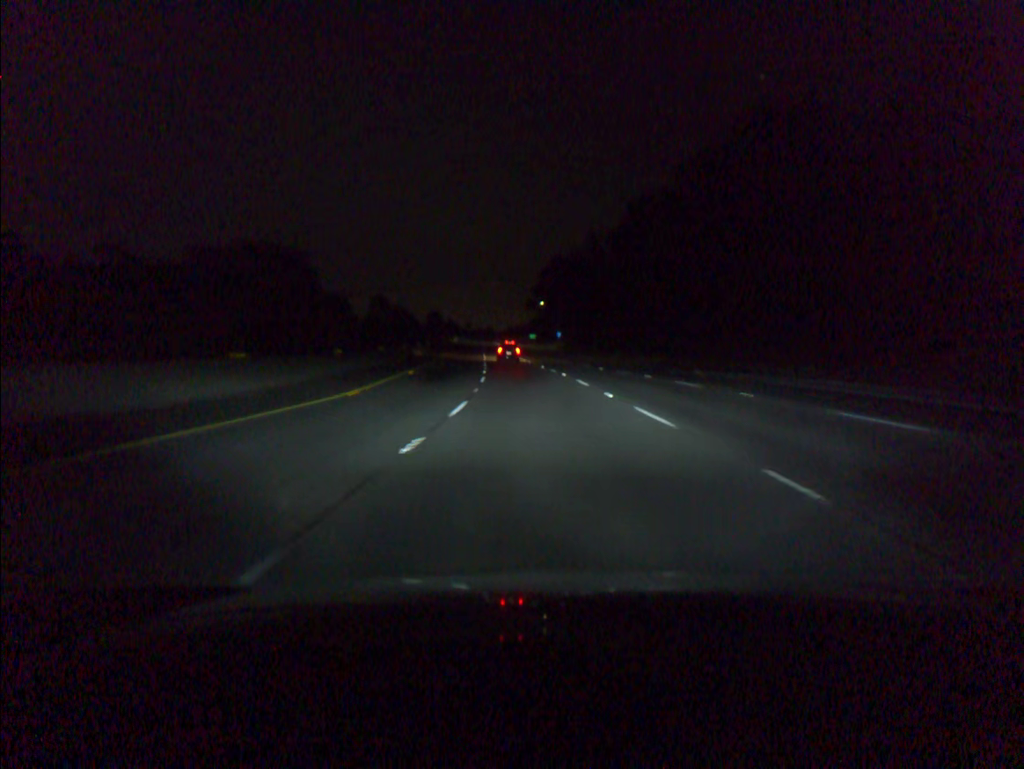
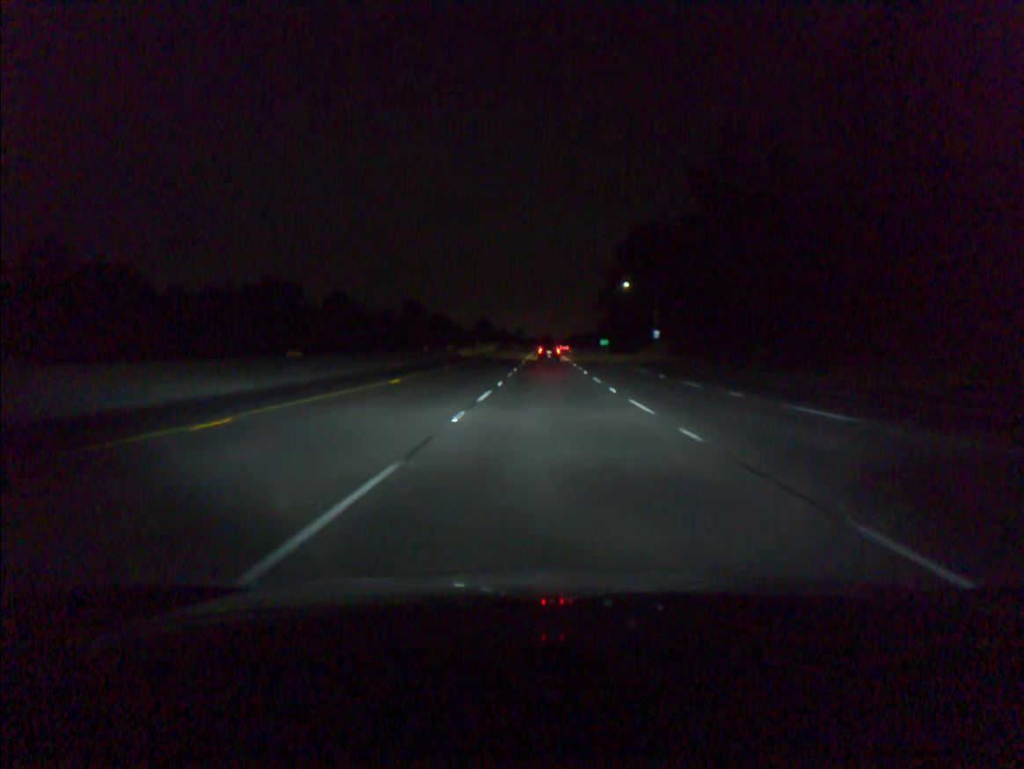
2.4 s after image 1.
(-3.4, +69.4) m; -4°
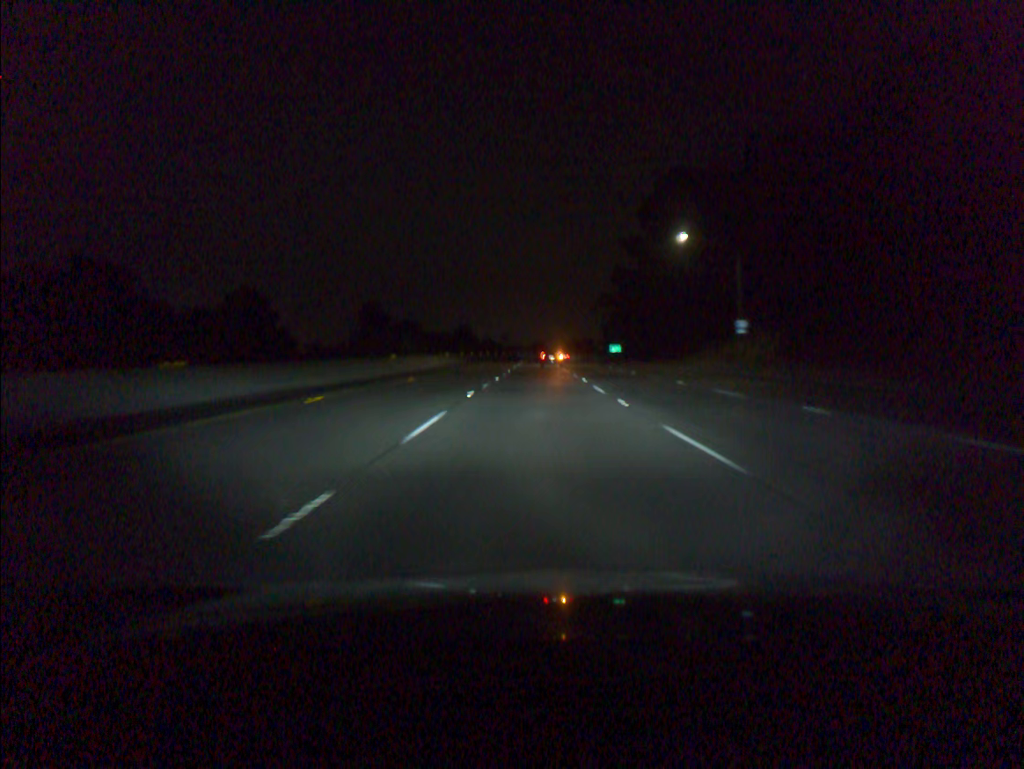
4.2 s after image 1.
(+0.3, +51.7) m; +1°
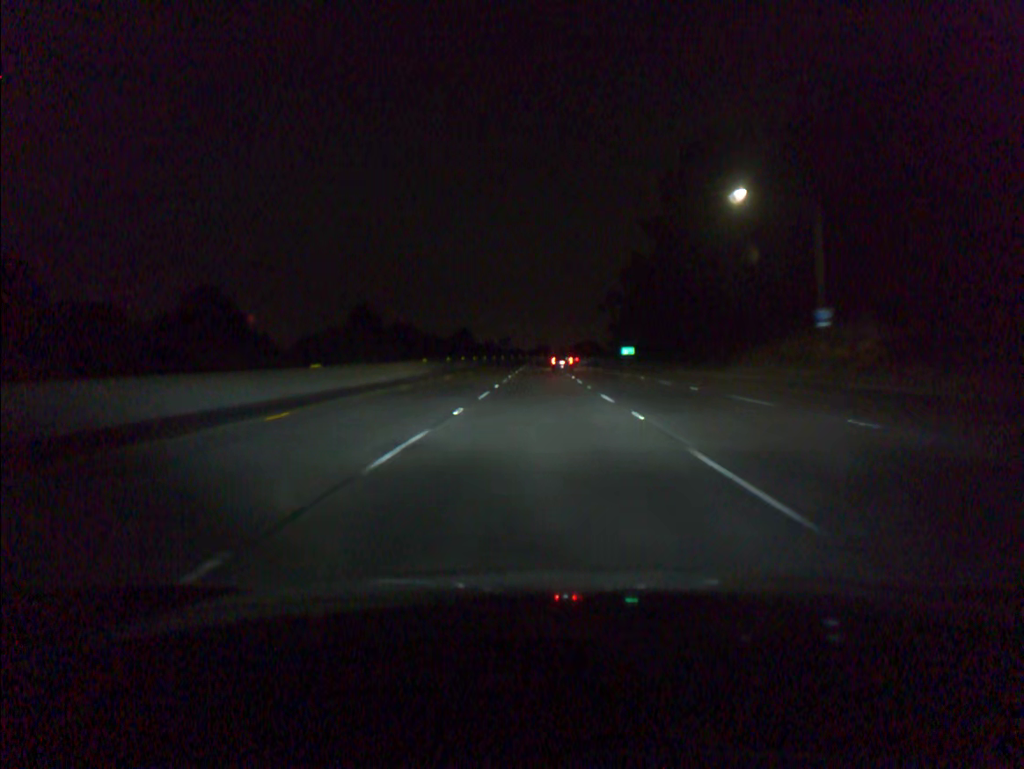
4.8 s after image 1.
(0.0, +17.1) m; 0°
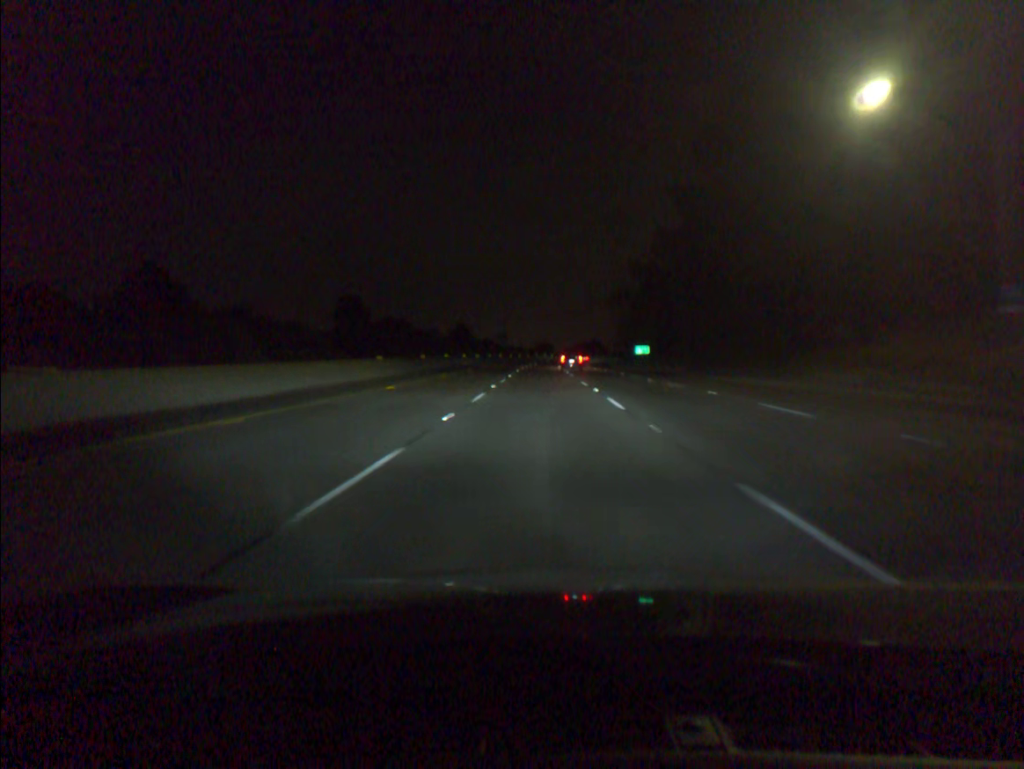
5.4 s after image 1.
(-0.1, +17.1) m; 0°
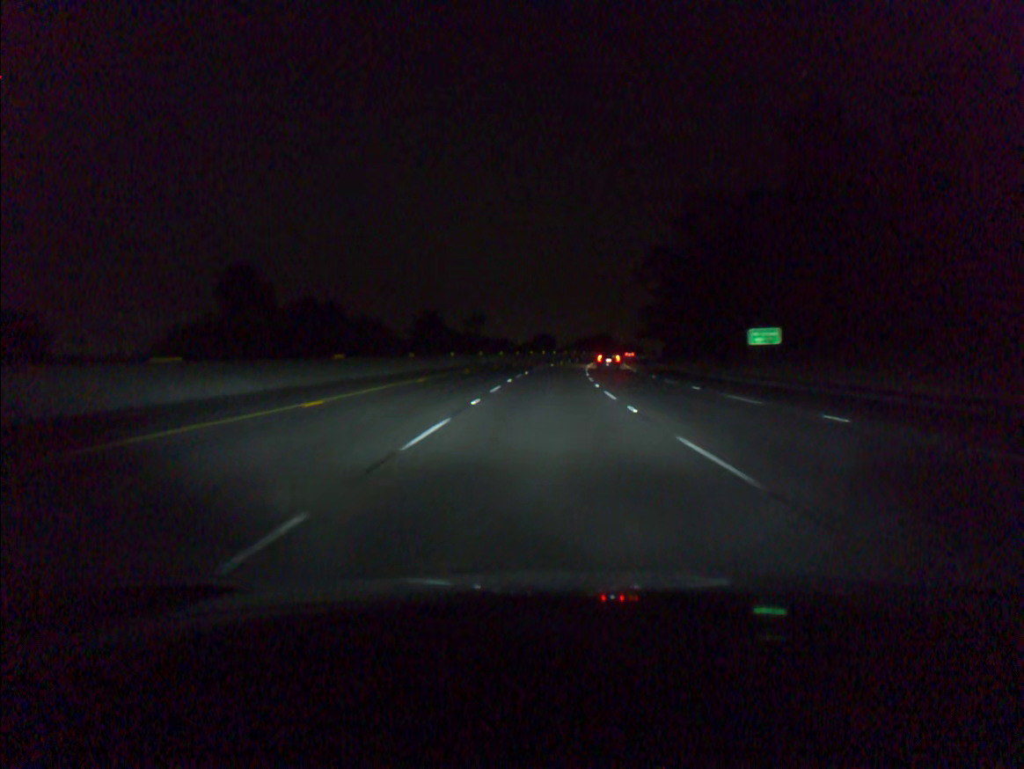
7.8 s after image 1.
(+0.1, +68.6) m; 0°
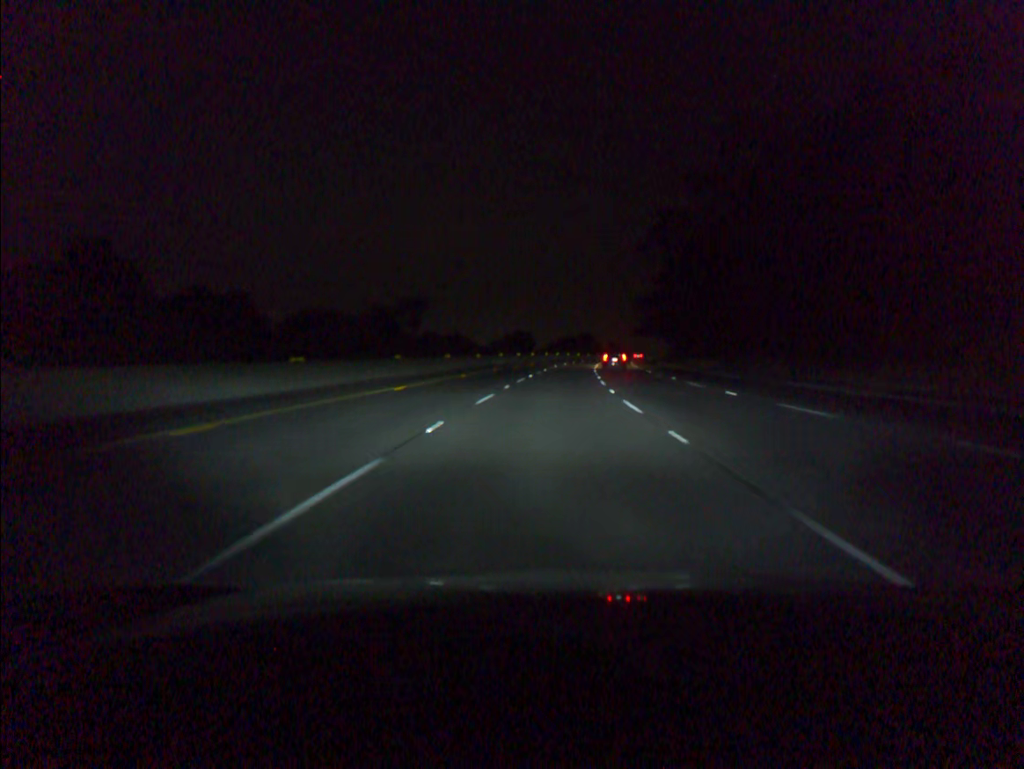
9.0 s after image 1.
(+0.4, +34.9) m; +2°
